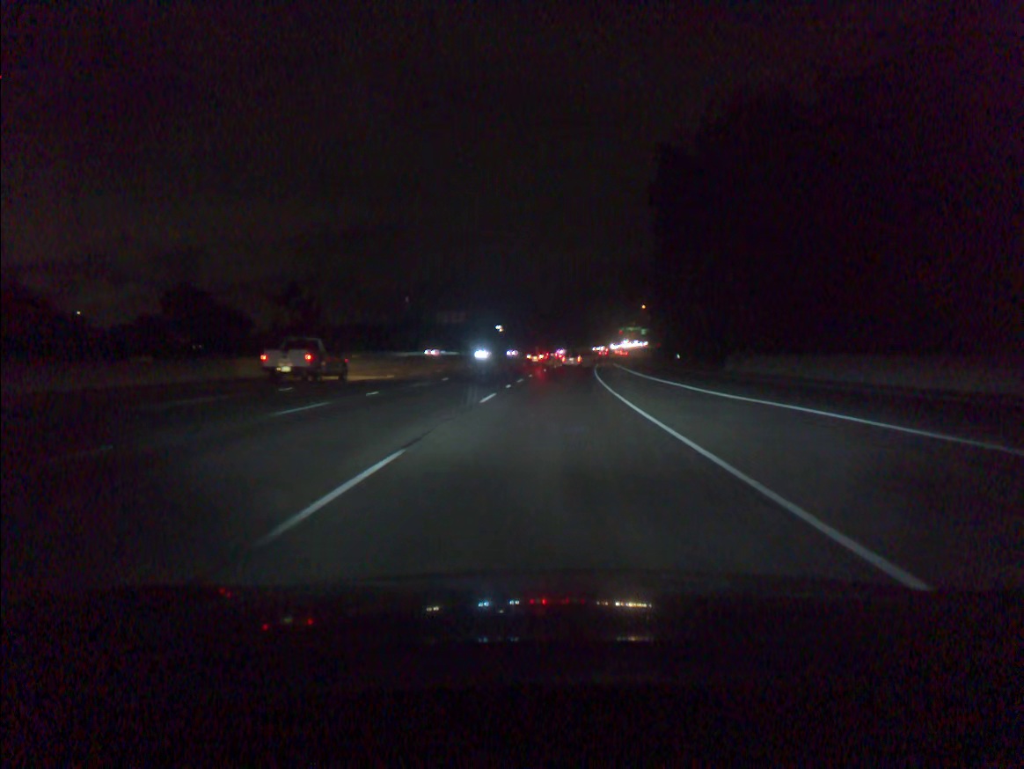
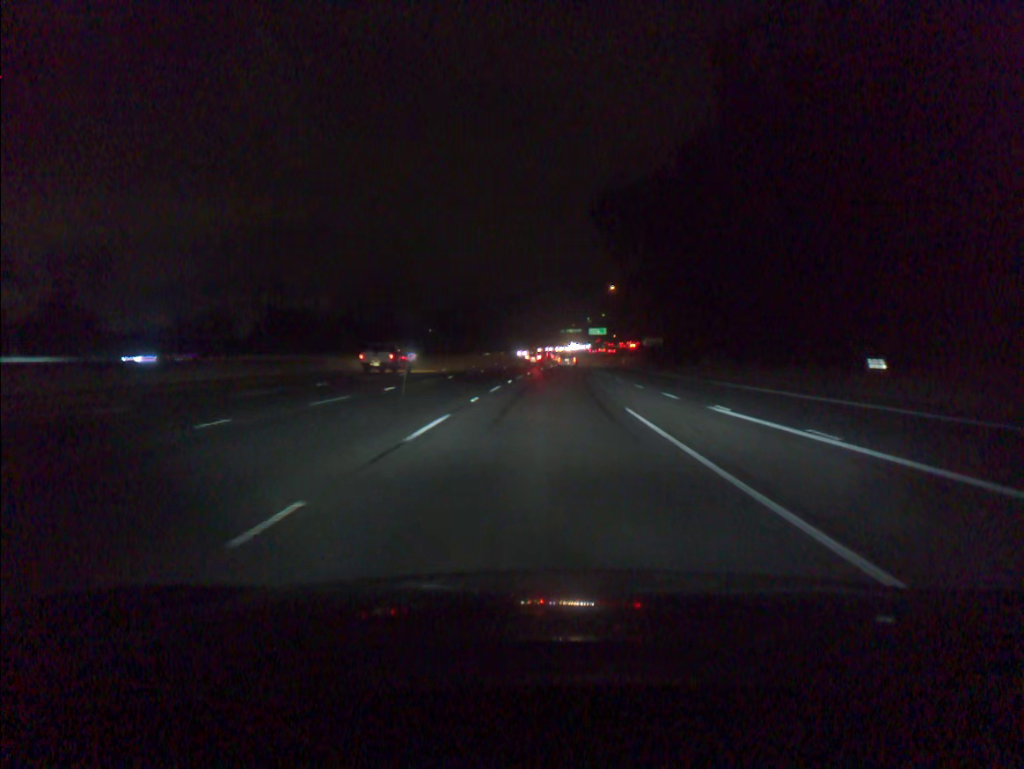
(+2.9, +66.8) m; +5°
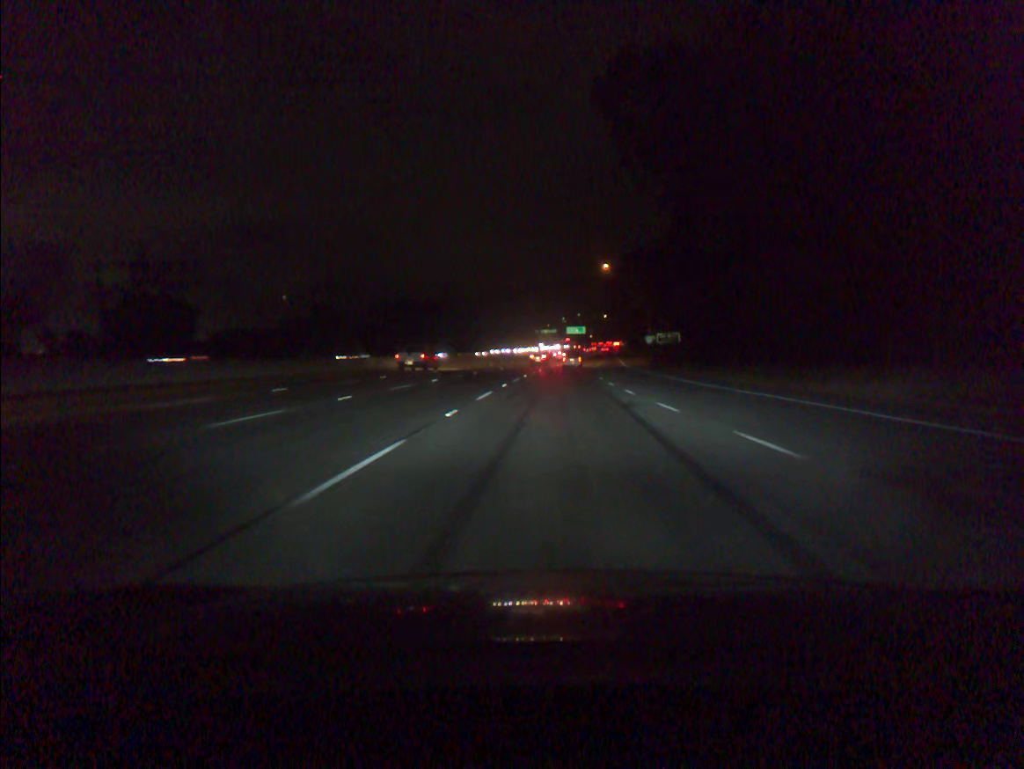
(+0.6, +33.7) m; +2°
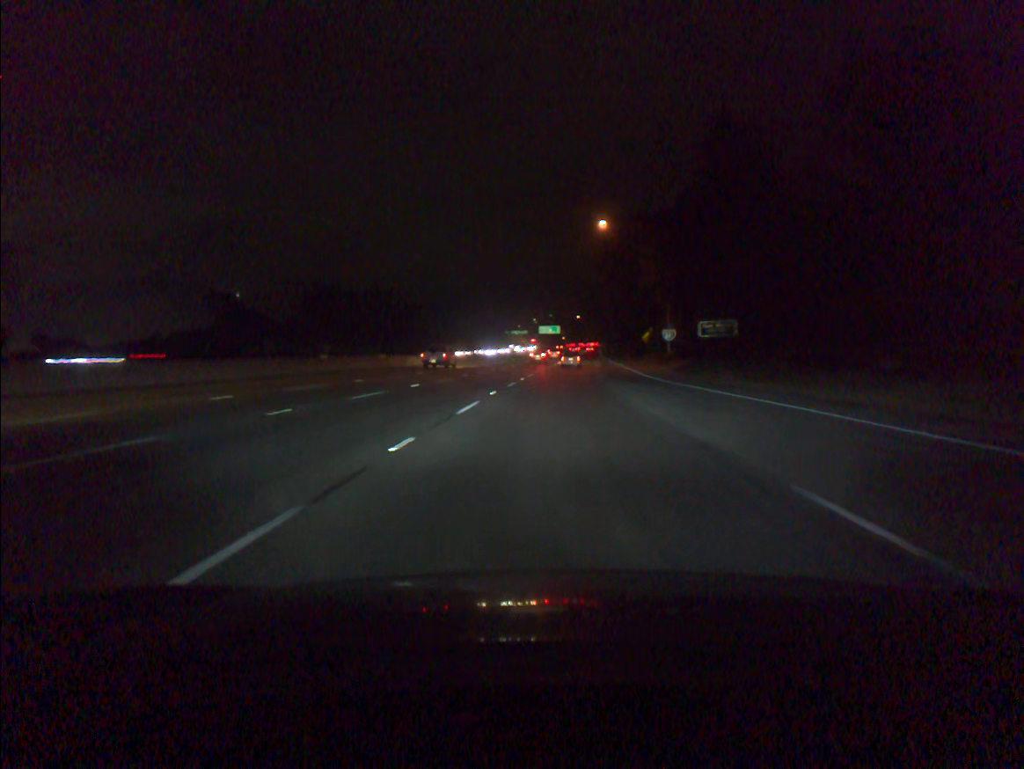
(+0.6, +33.9) m; +2°
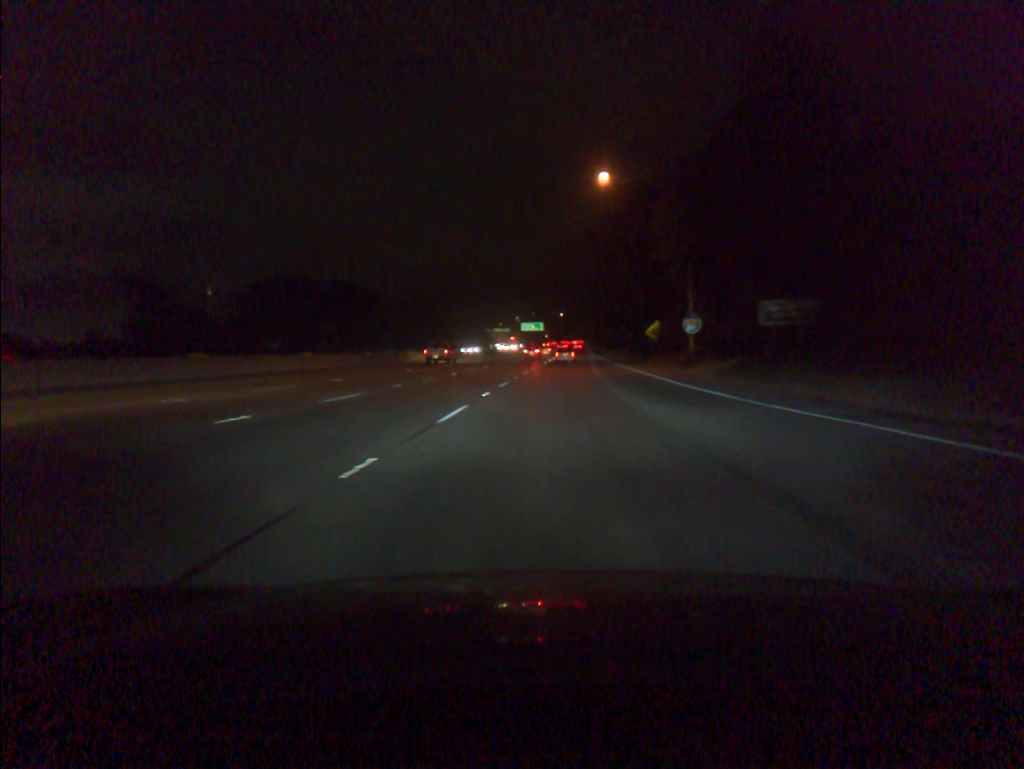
(+0.2, +17.0) m; +1°
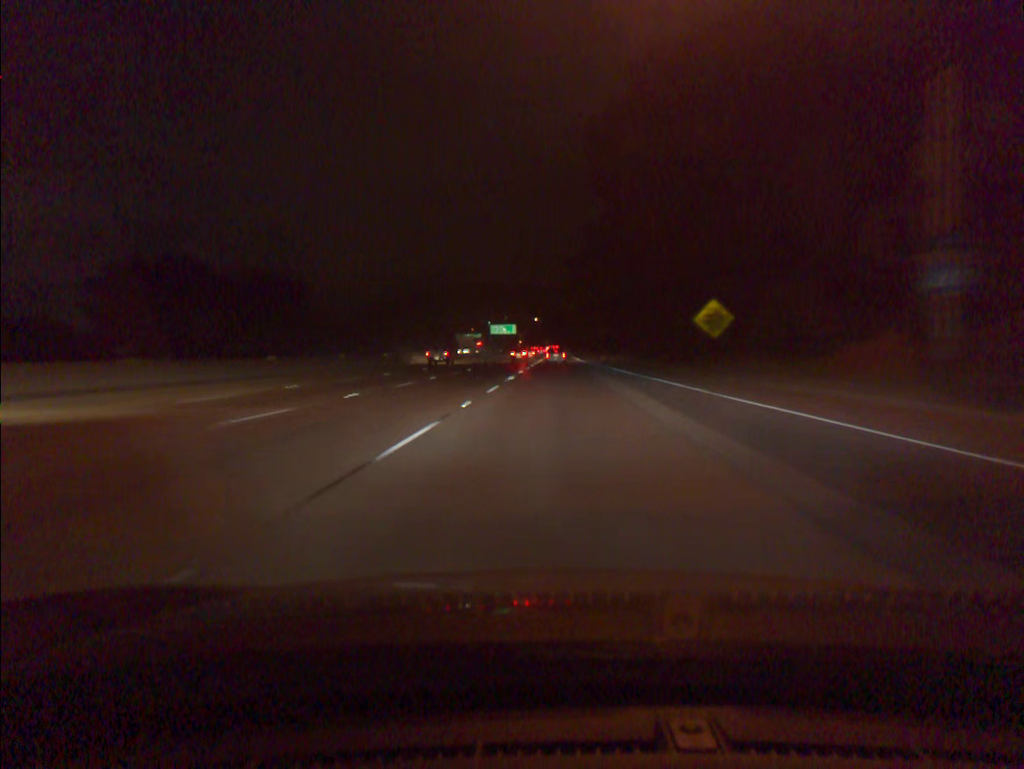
(+0.6, +34.1) m; +2°
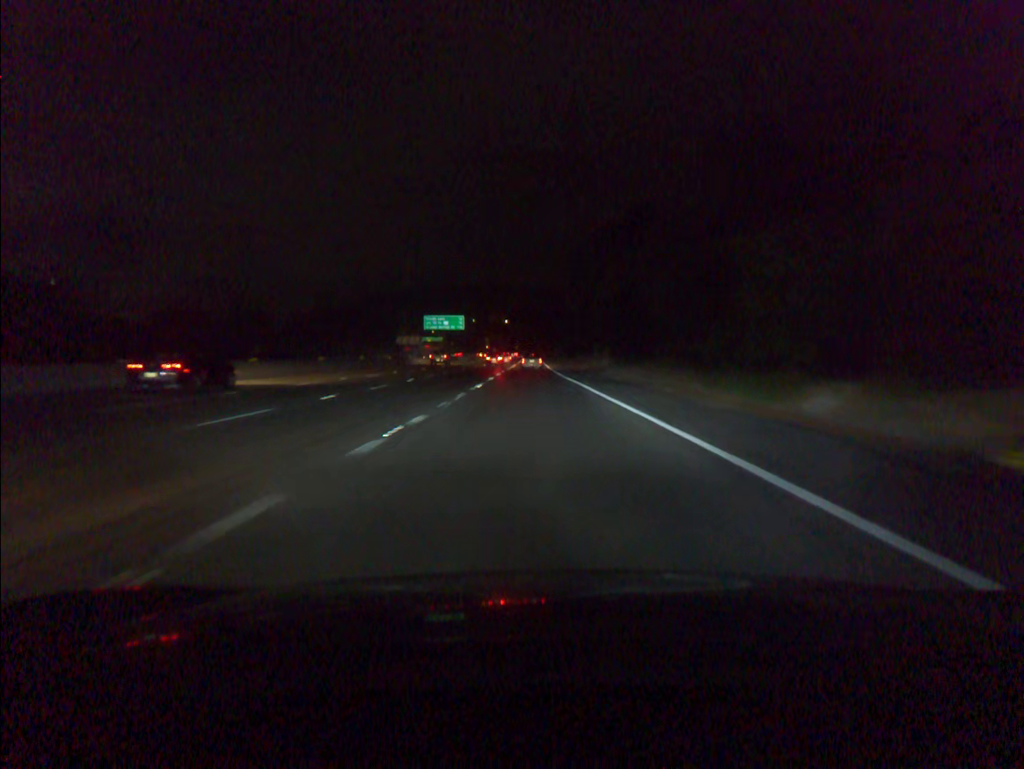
(+2.0, +85.2) m; +2°
